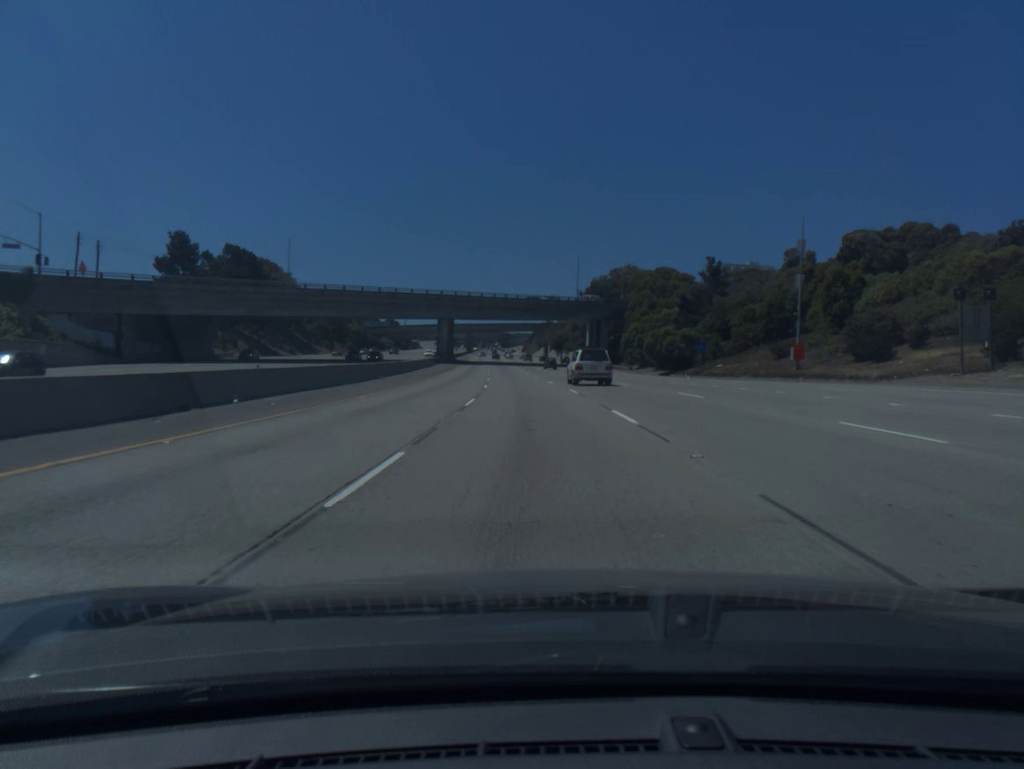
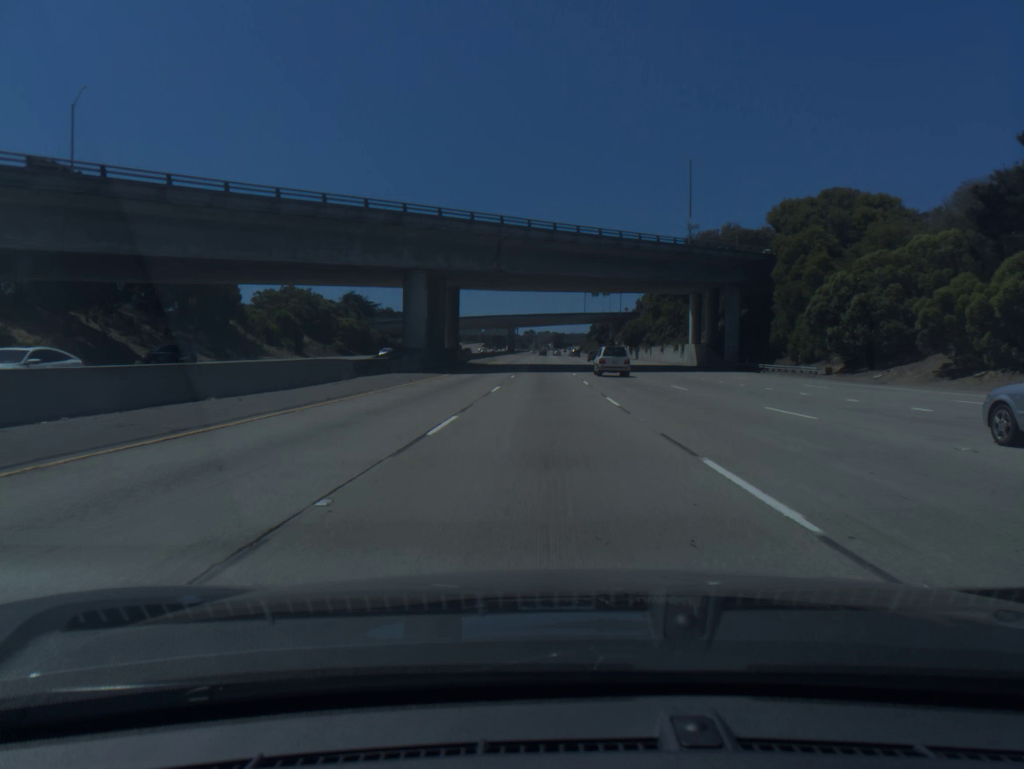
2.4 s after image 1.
(-2.7, +67.3) m; -4°
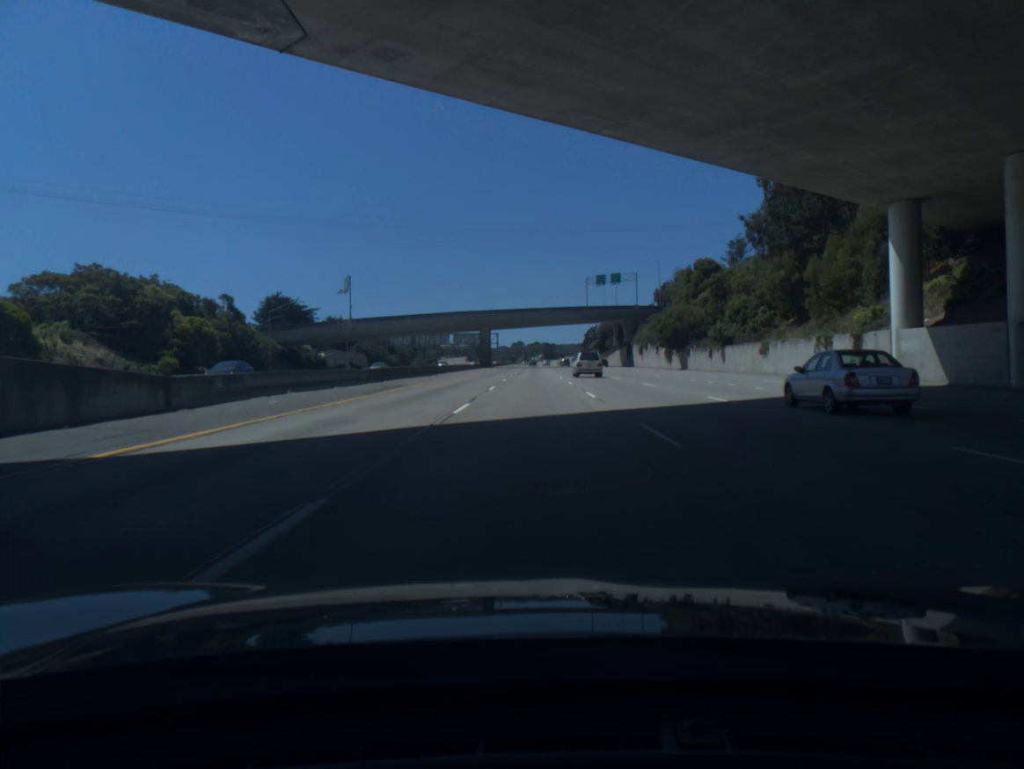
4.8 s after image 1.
(+0.3, +68.0) m; +1°
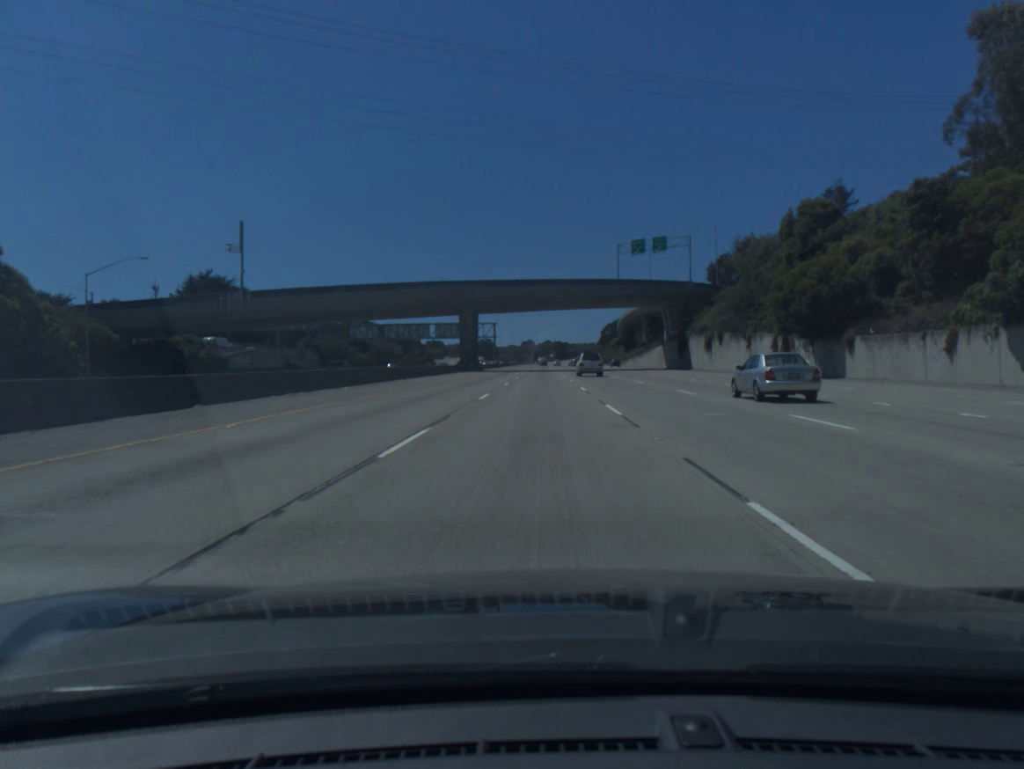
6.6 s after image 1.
(-0.3, +51.6) m; -1°
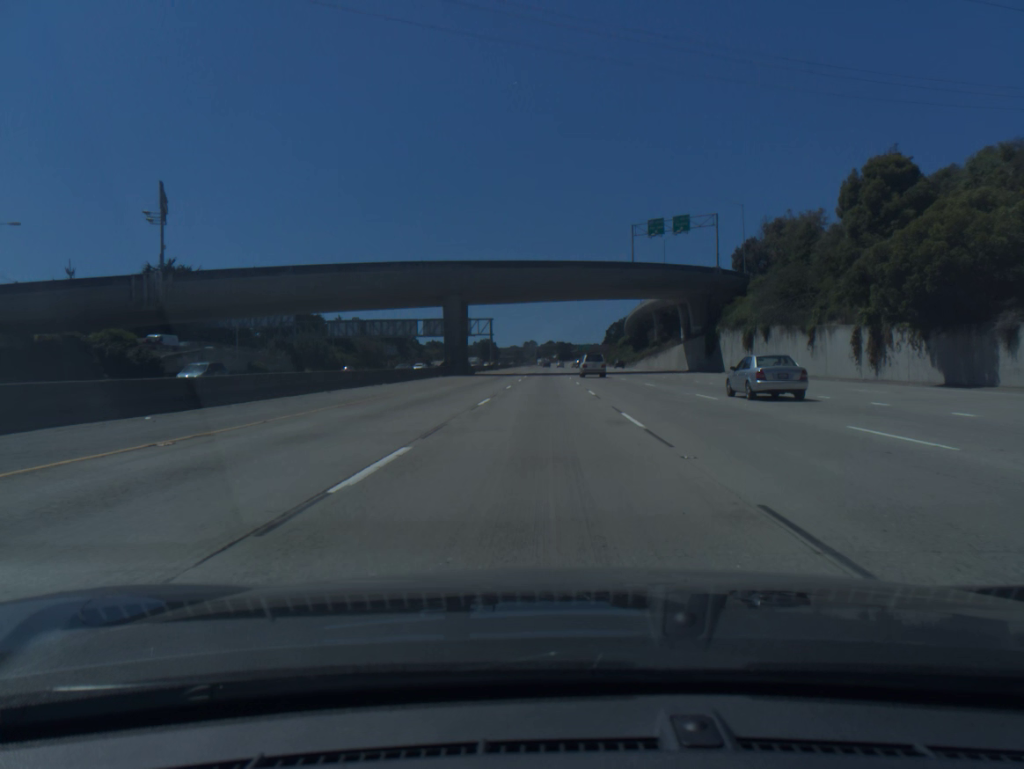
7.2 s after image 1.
(0.0, +17.4) m; 0°
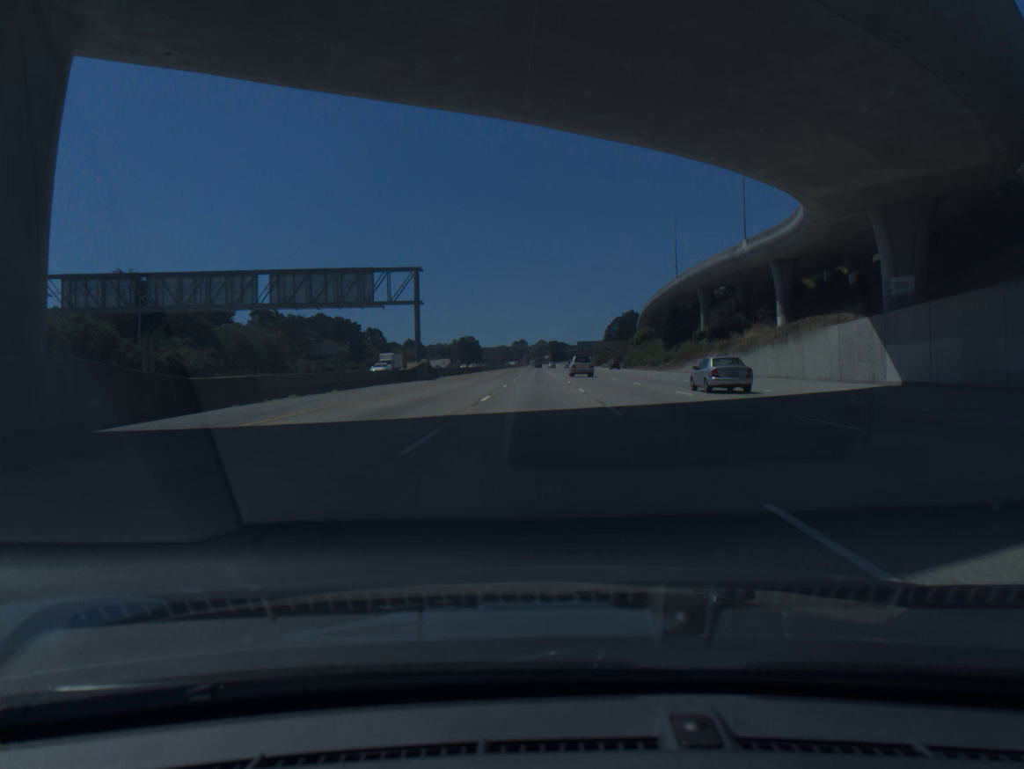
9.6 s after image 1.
(+0.4, +70.3) m; +1°
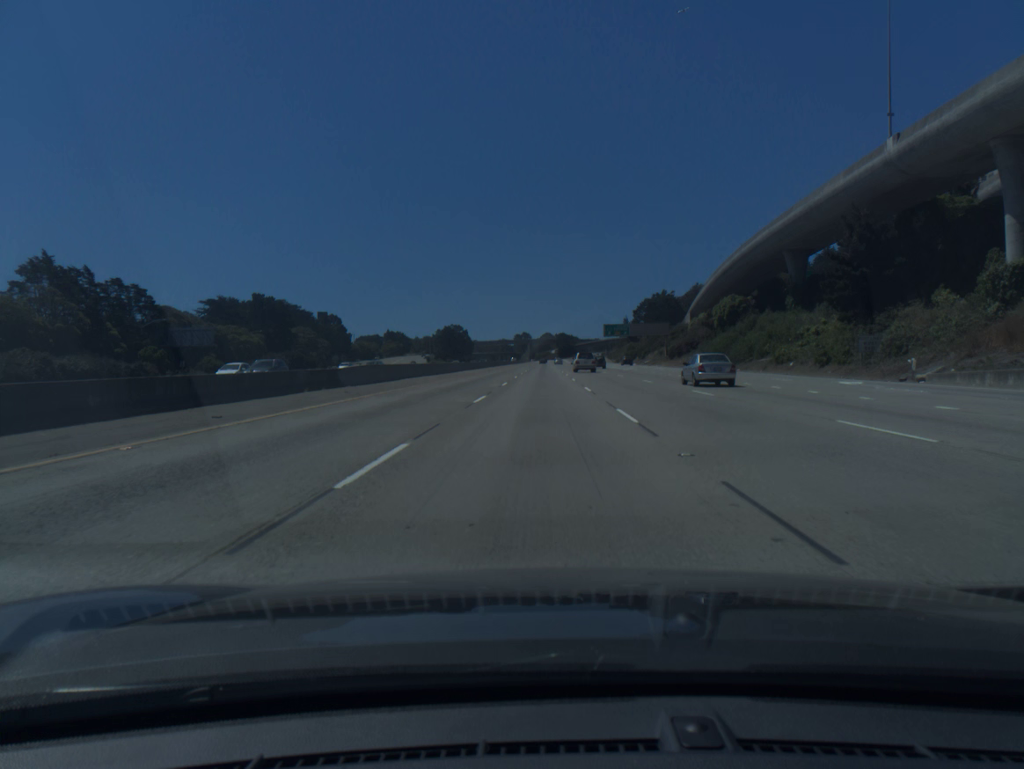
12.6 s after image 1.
(-0.1, +90.1) m; 0°
